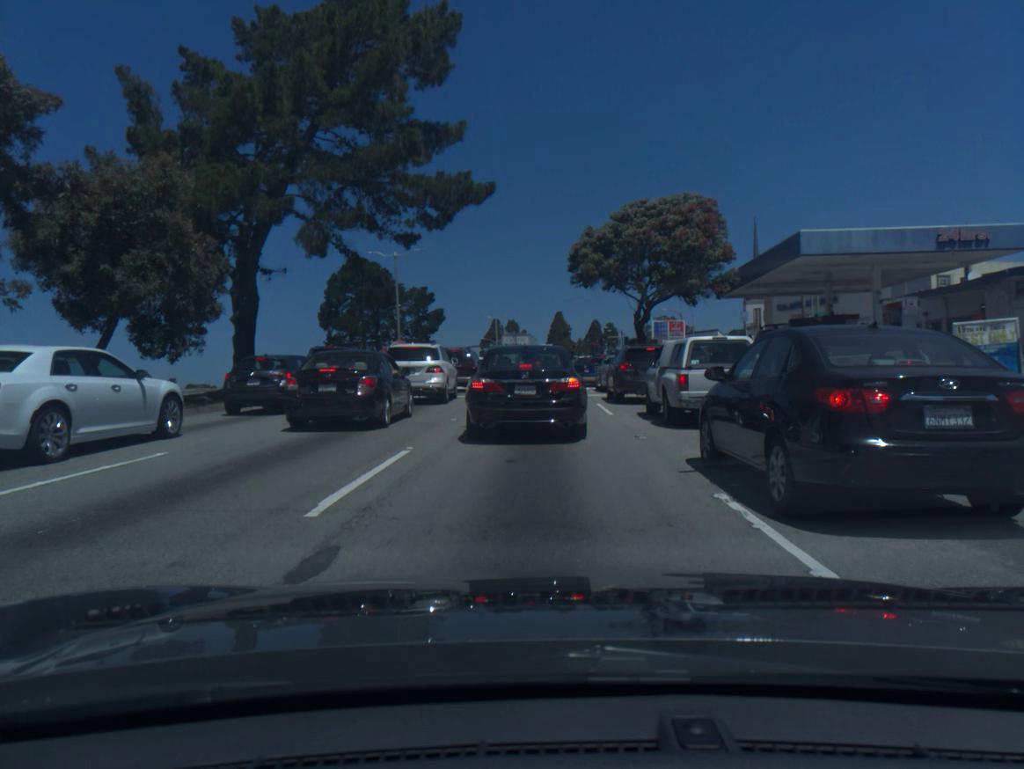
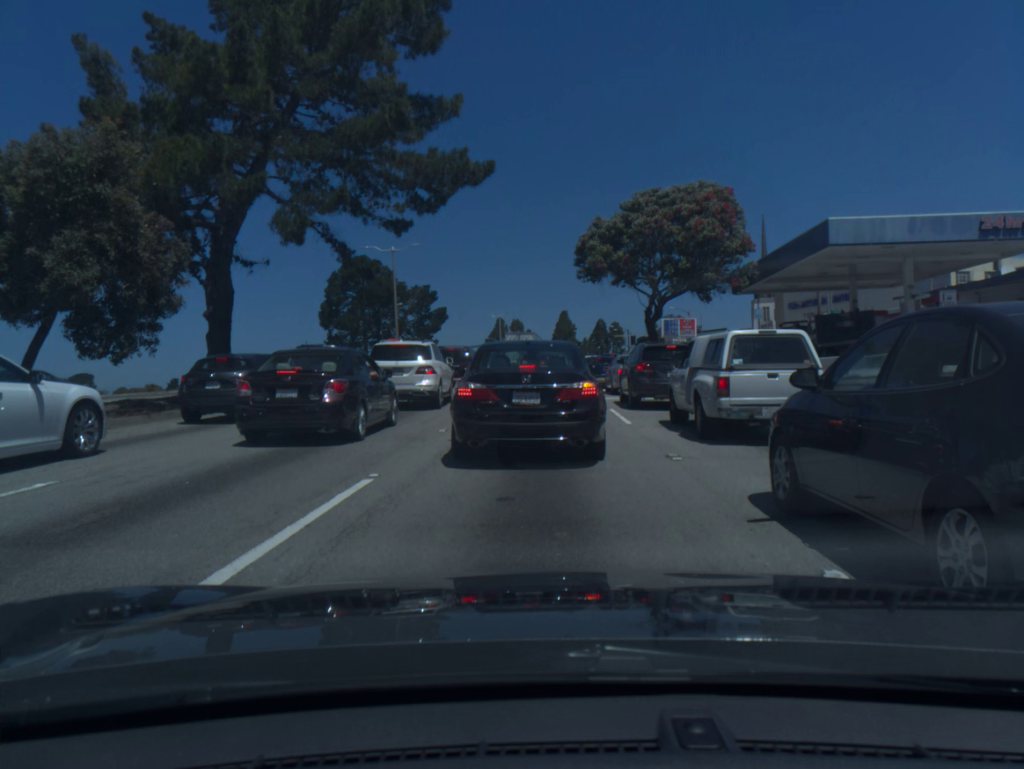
(0.0, +2.6) m; 0°
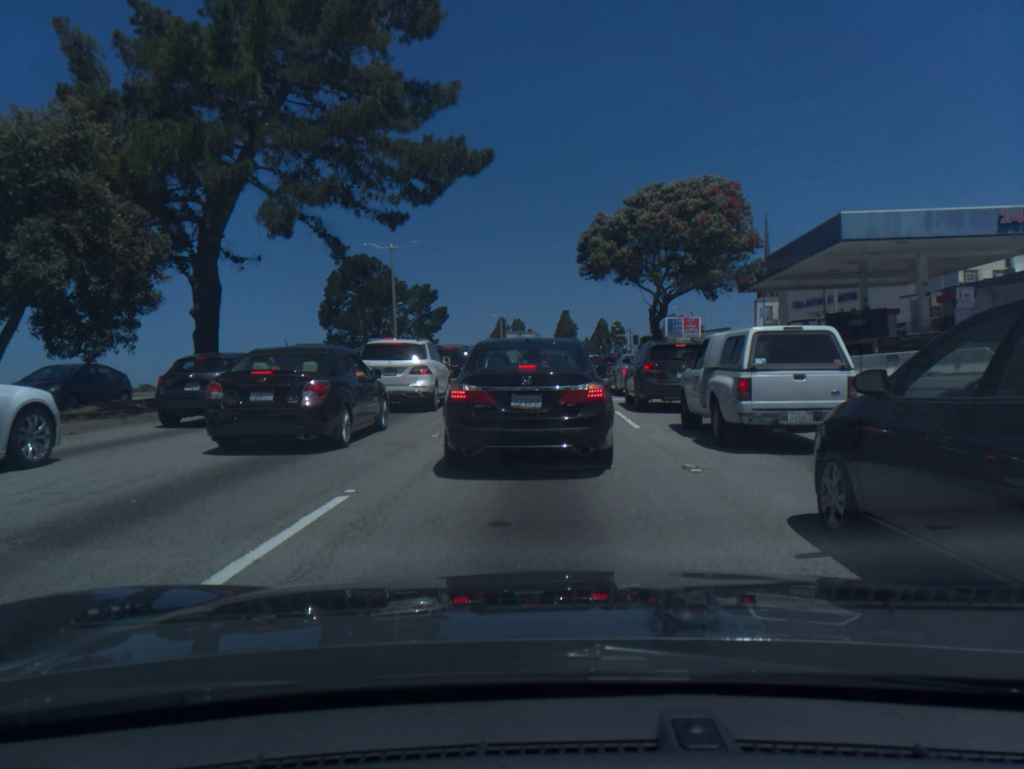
(0.0, +1.1) m; 0°
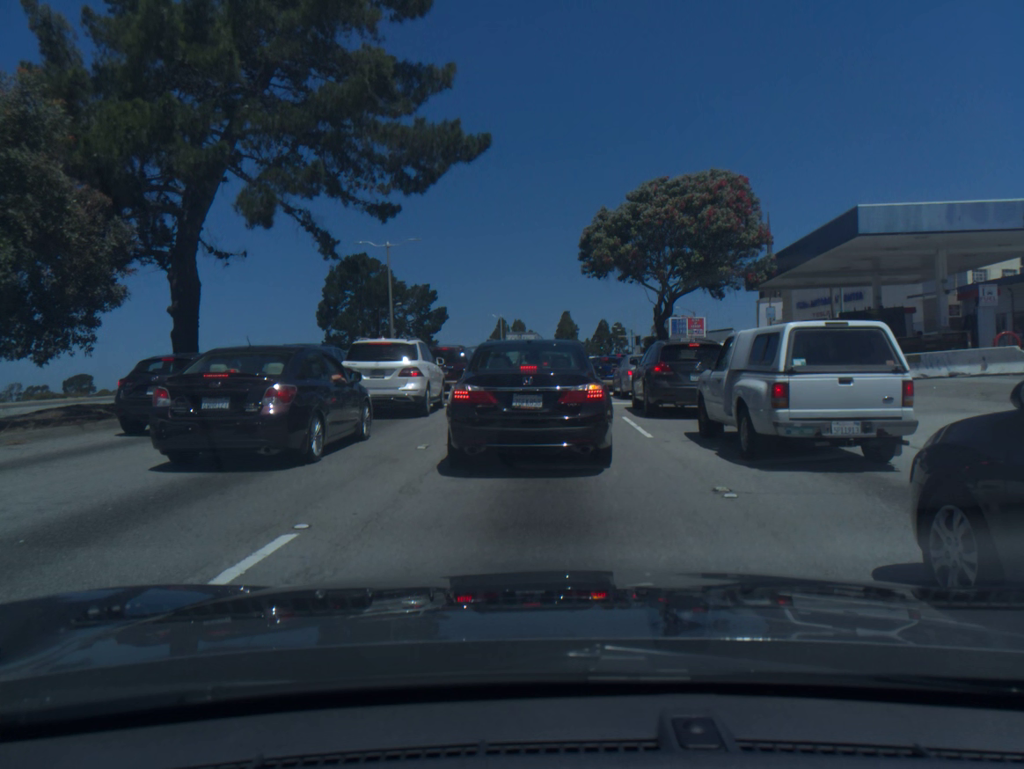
(-0.1, +1.4) m; 0°
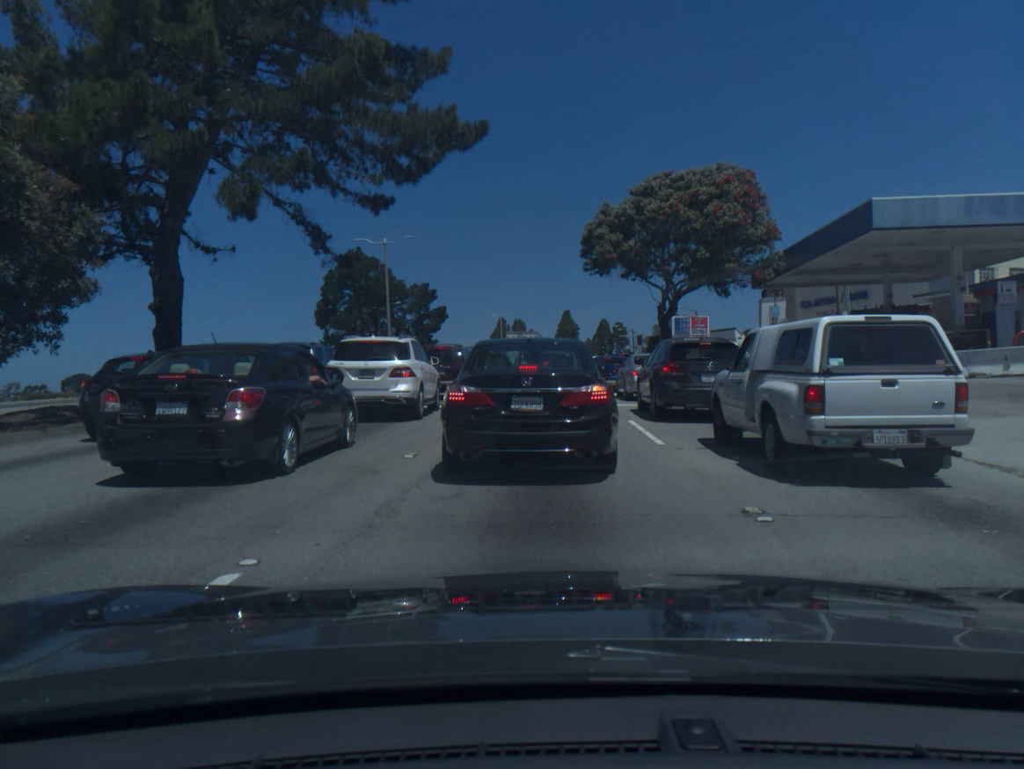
(0.0, +1.0) m; 0°
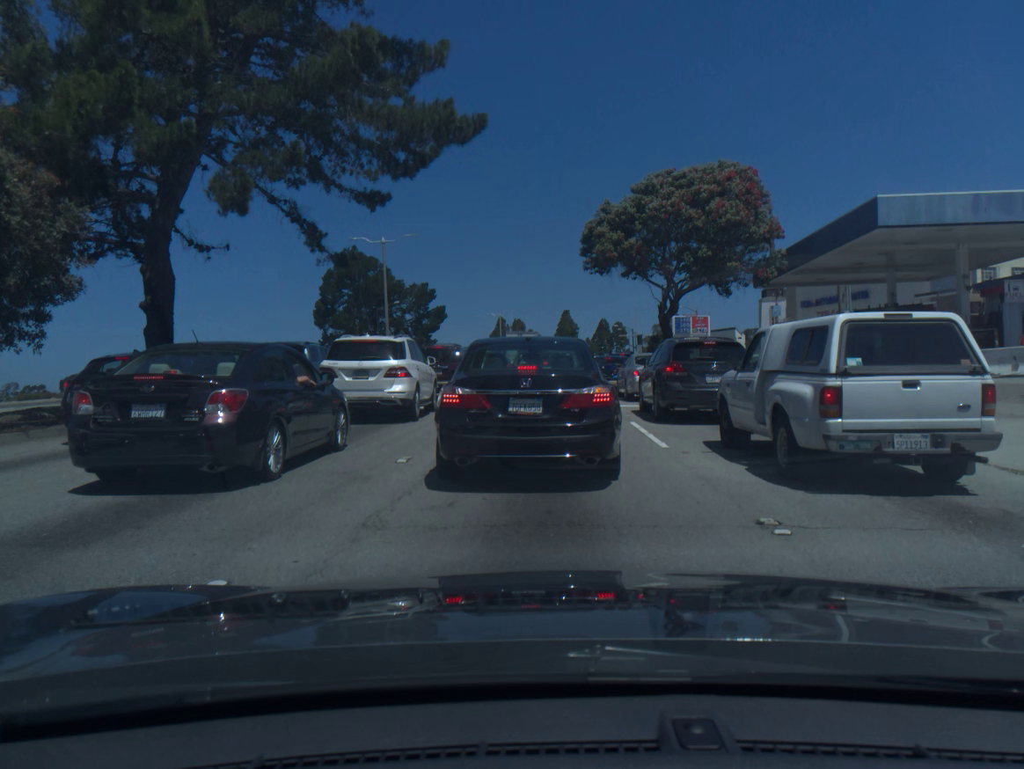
(0.0, +0.5) m; 0°
